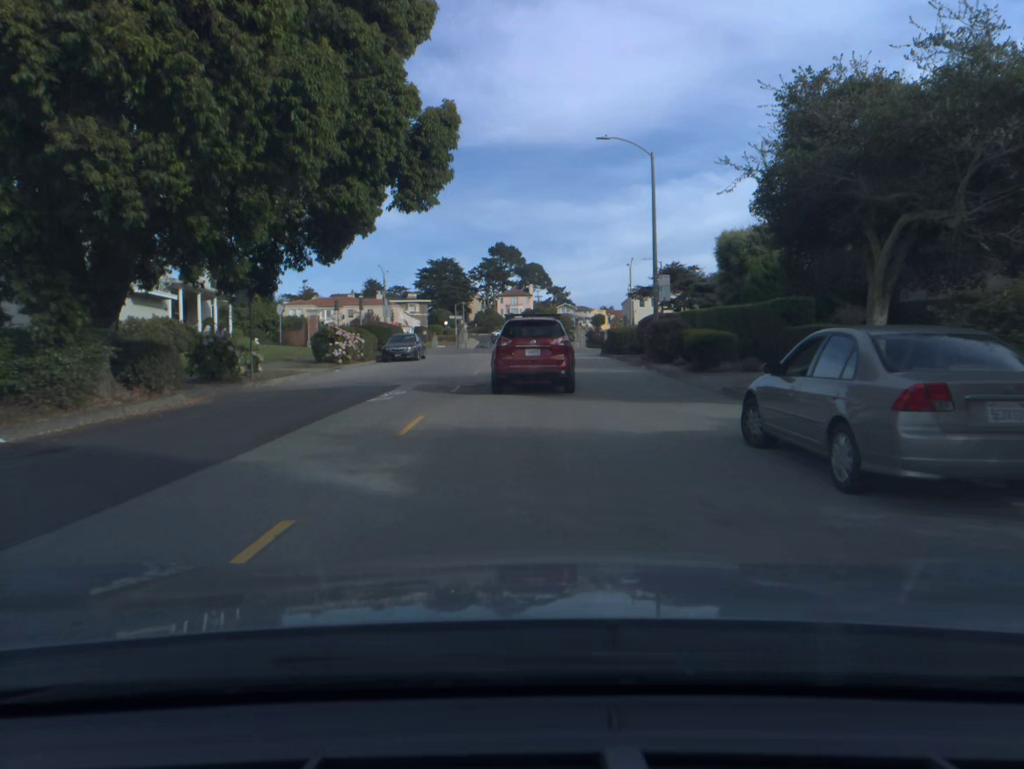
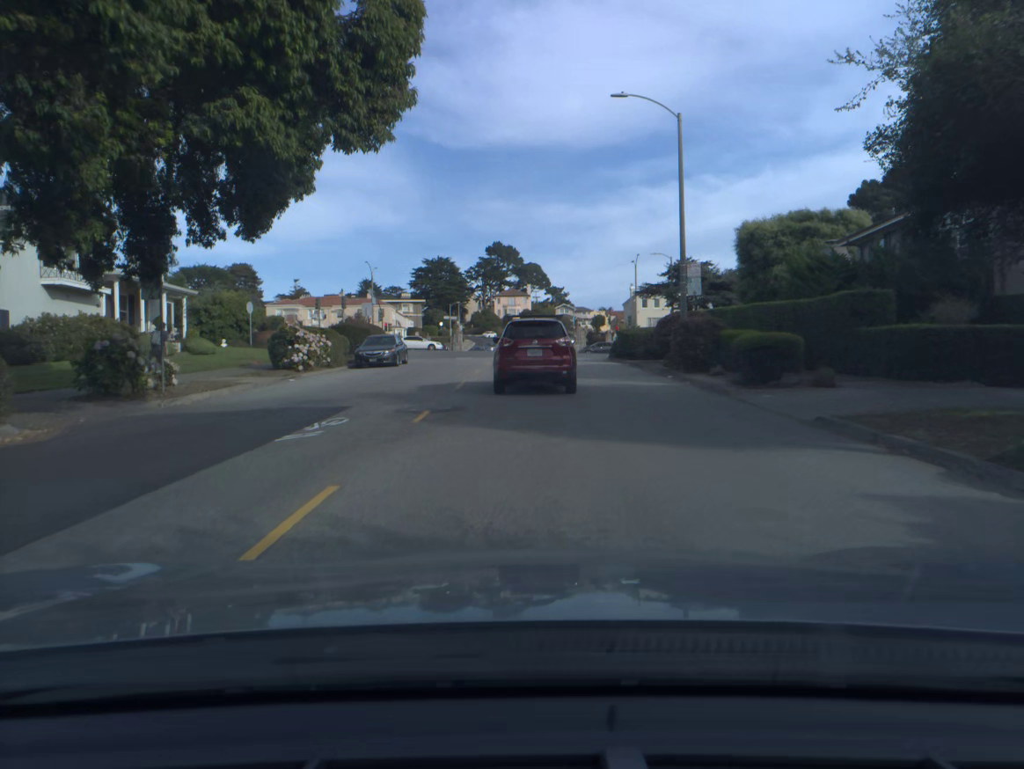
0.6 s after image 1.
(0.0, +5.9) m; 0°
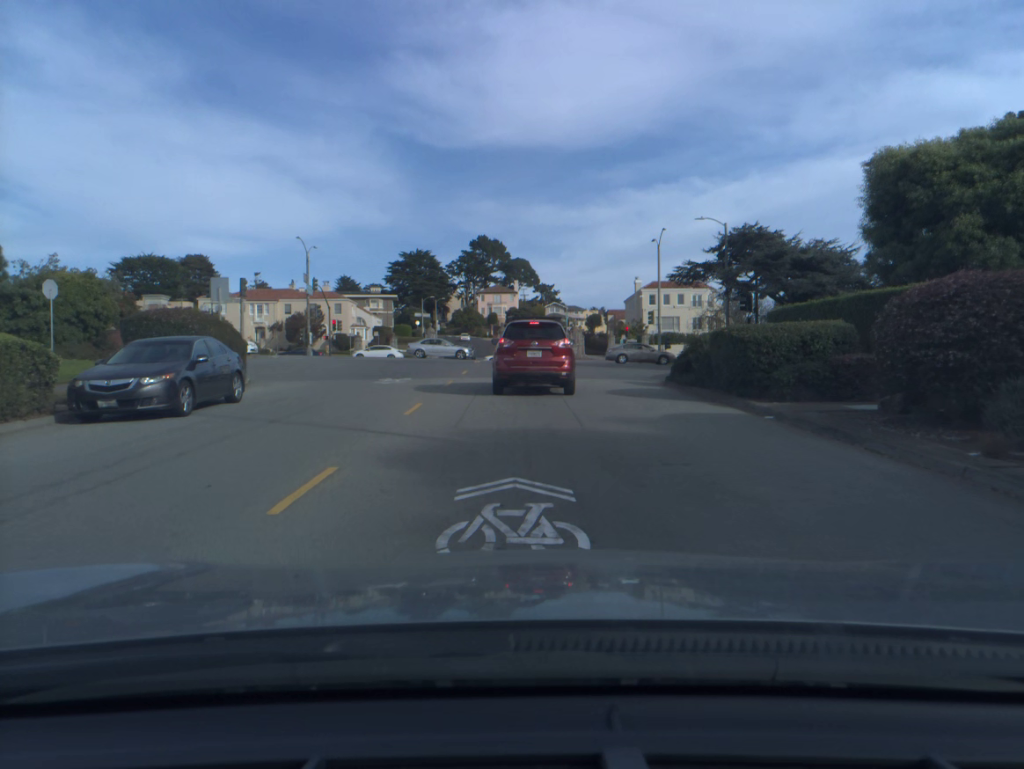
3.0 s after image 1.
(+0.1, +21.0) m; +1°
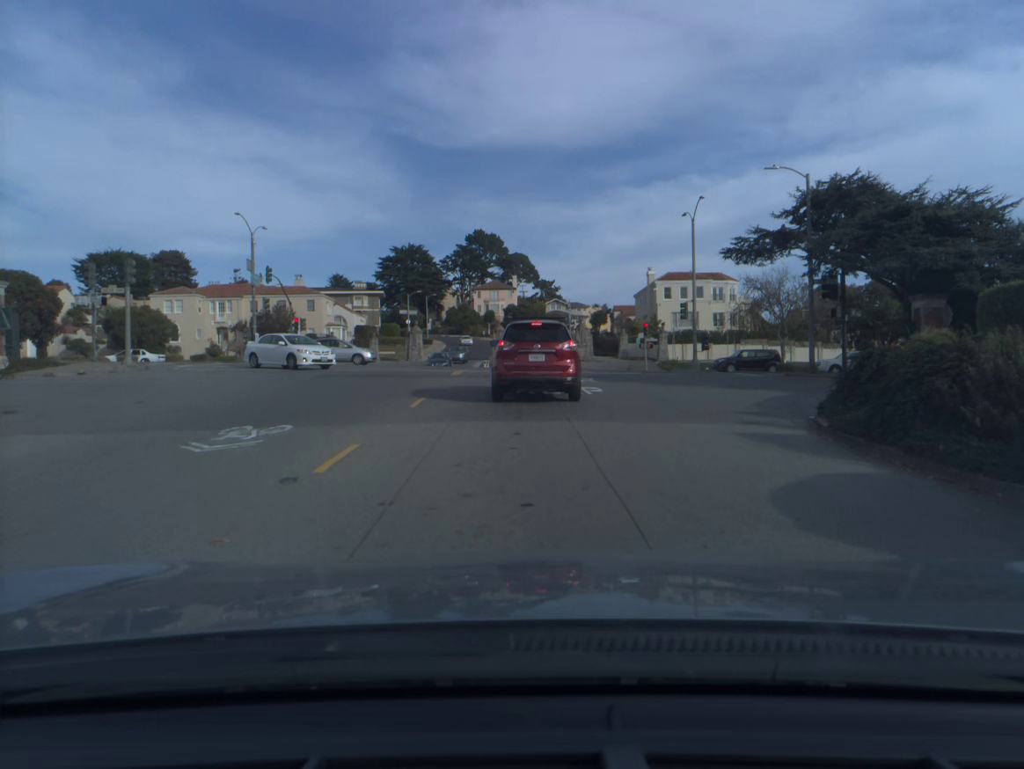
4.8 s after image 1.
(0.0, +12.9) m; 0°
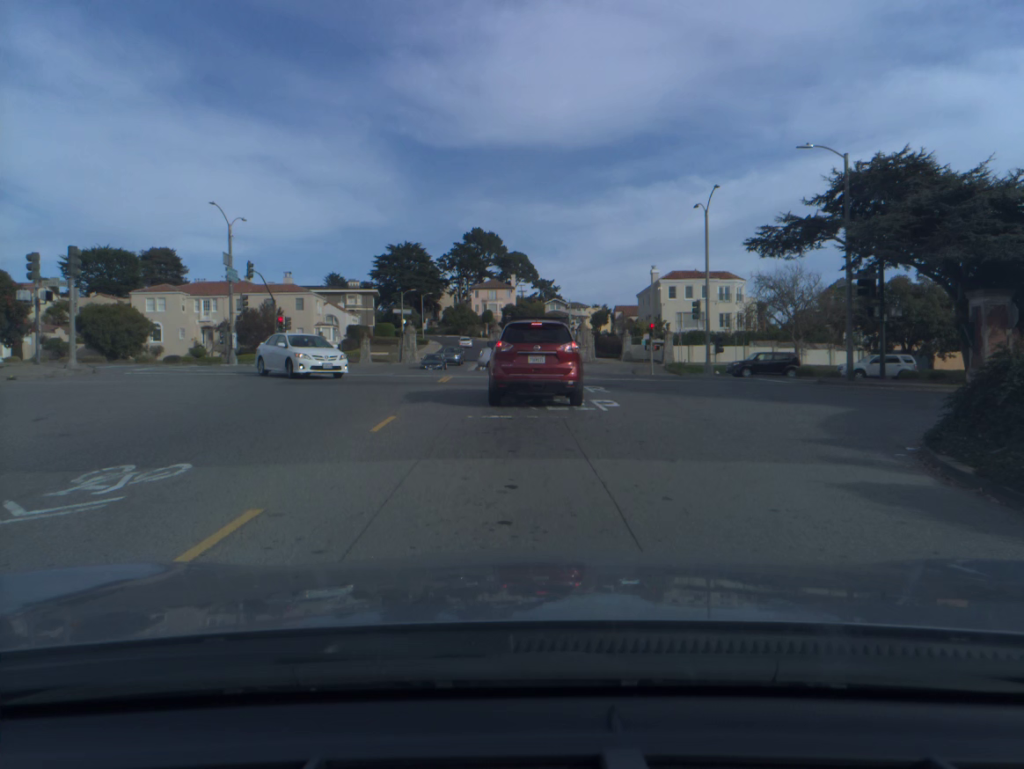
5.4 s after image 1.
(0.0, +3.7) m; 0°
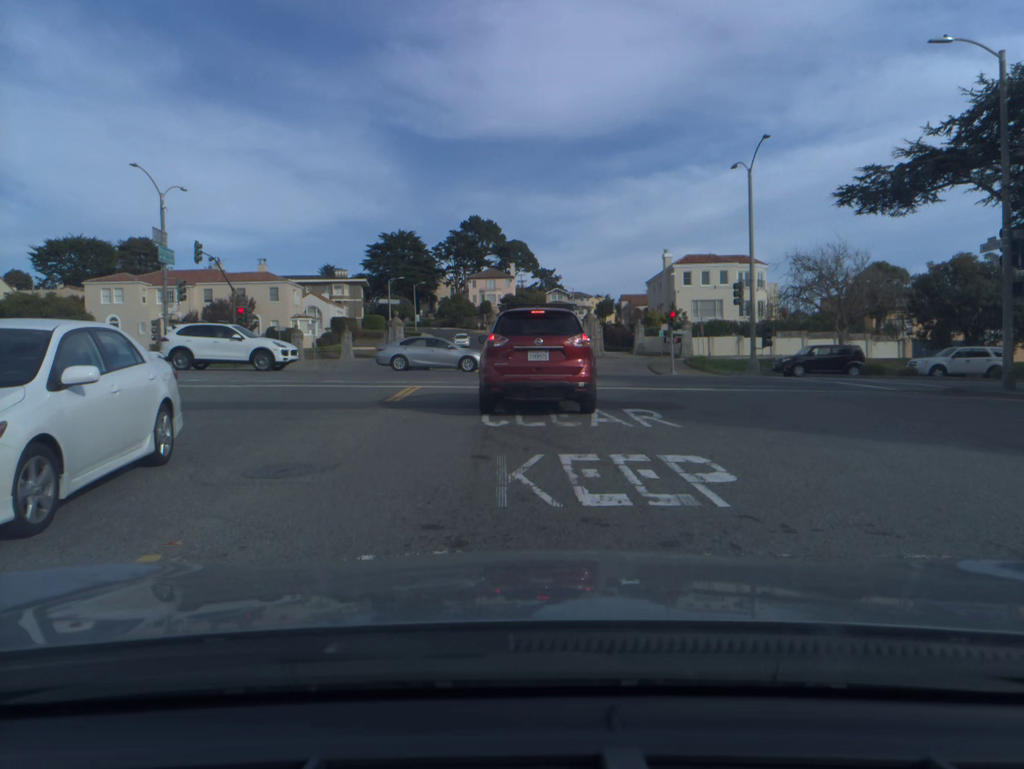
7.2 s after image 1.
(0.0, +8.9) m; -1°
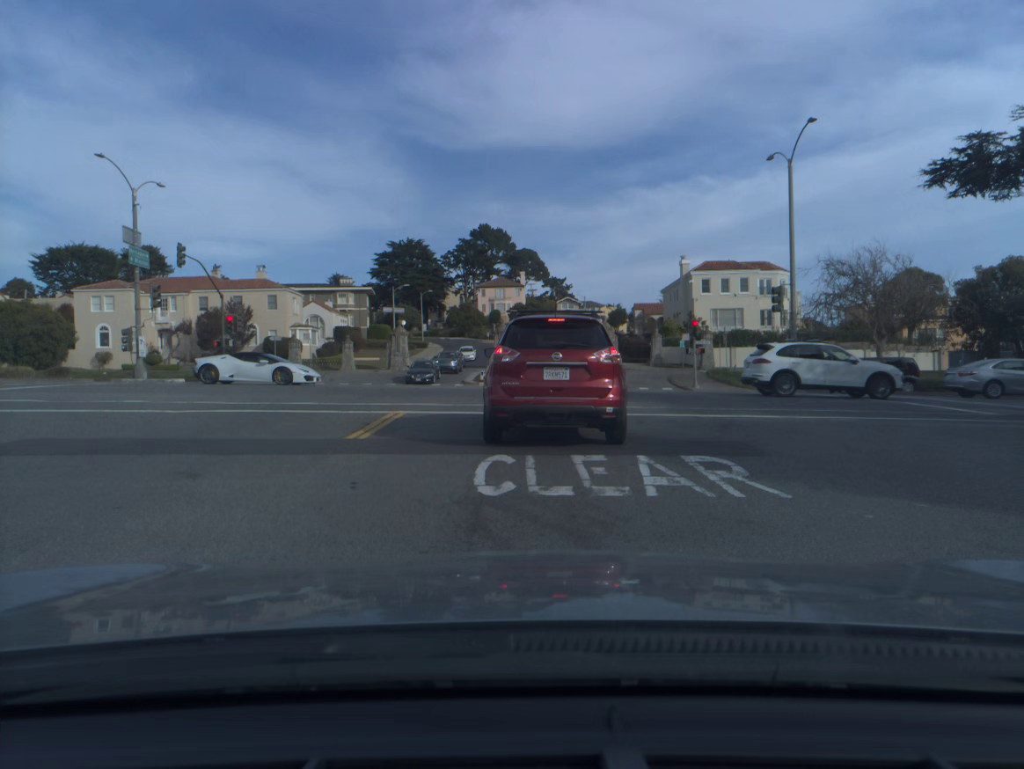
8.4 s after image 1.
(0.0, +4.1) m; 0°
